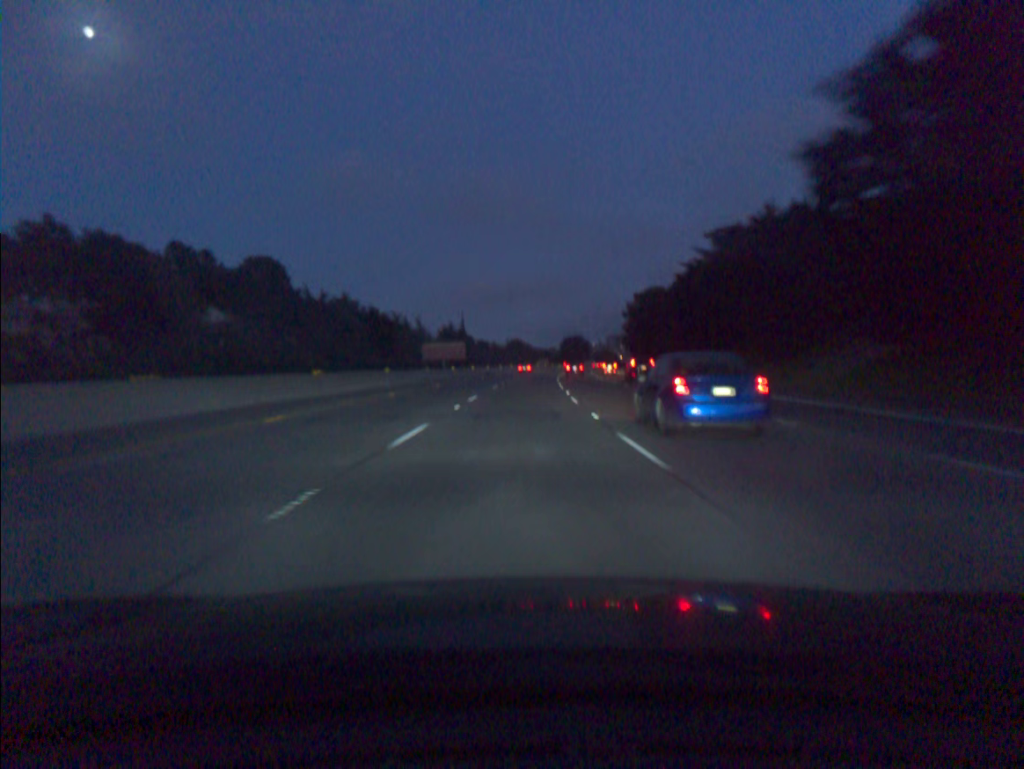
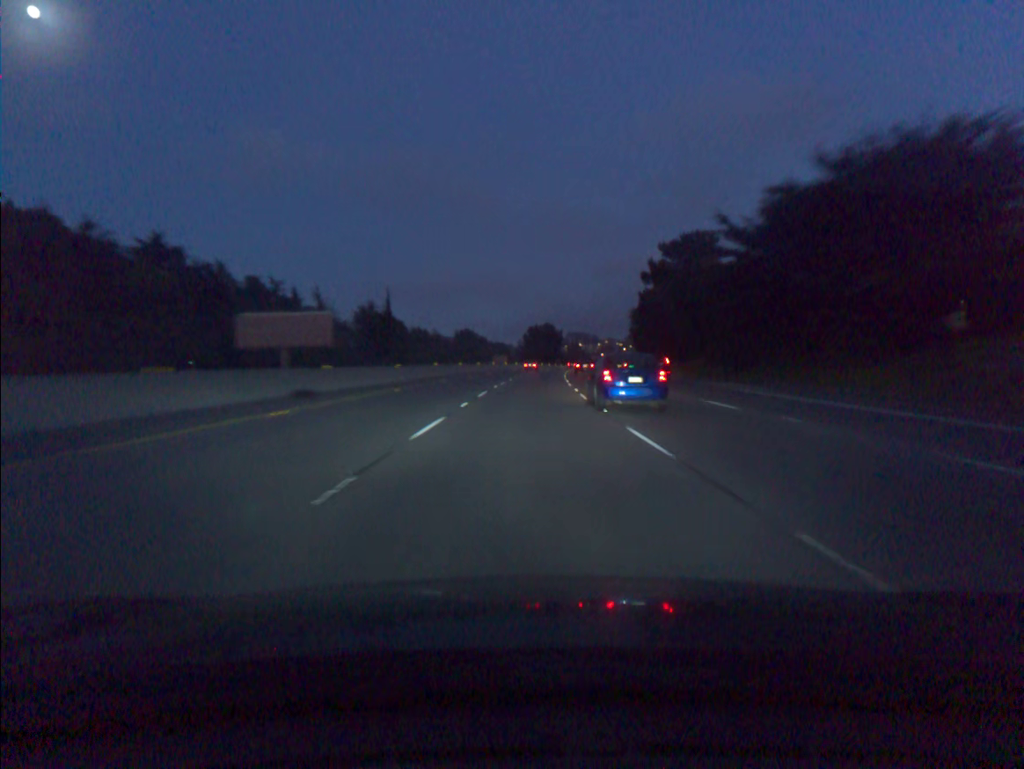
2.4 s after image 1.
(+1.8, +73.0) m; +3°
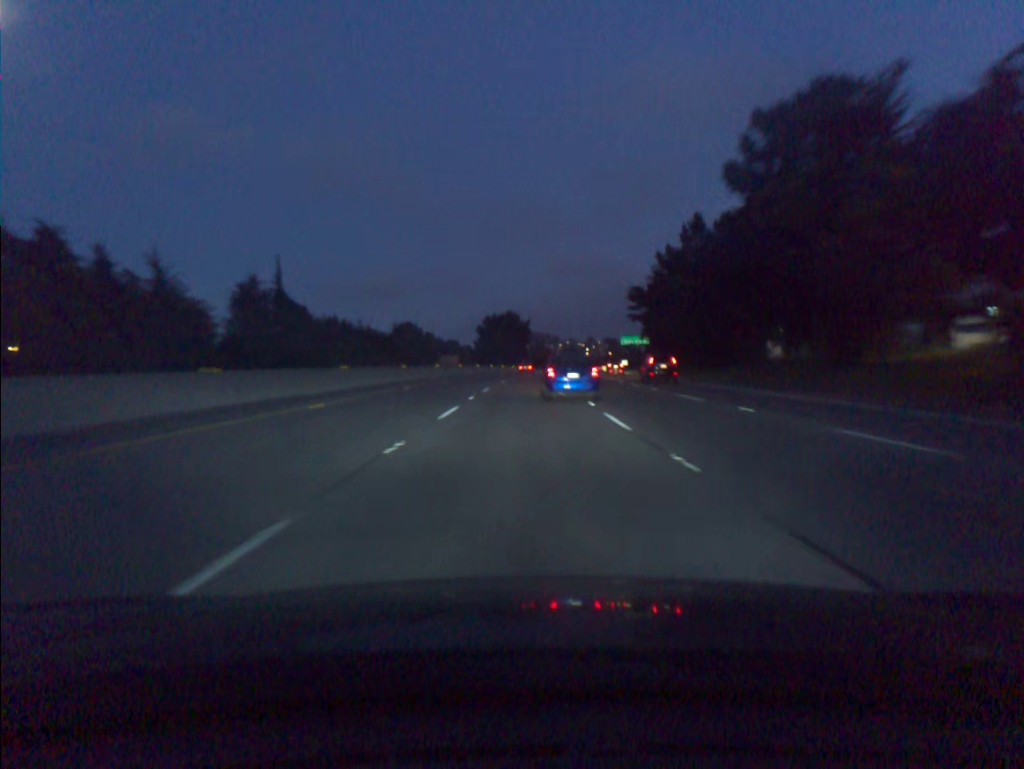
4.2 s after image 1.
(+1.4, +54.7) m; +3°
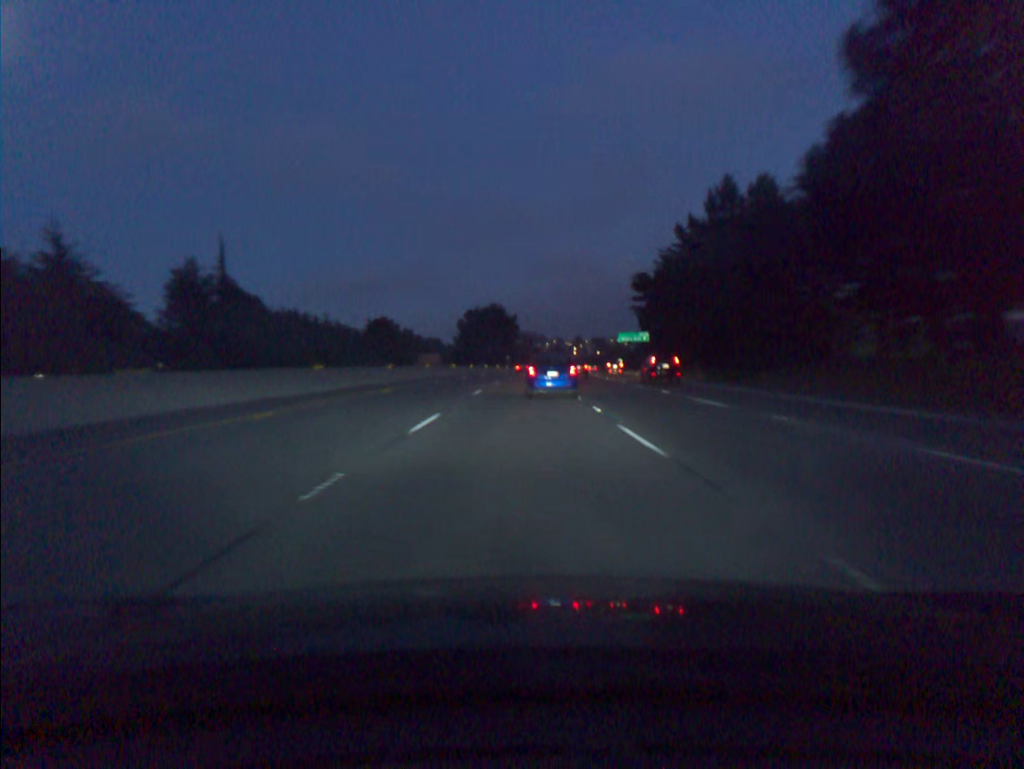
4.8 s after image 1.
(+0.2, +18.2) m; +1°
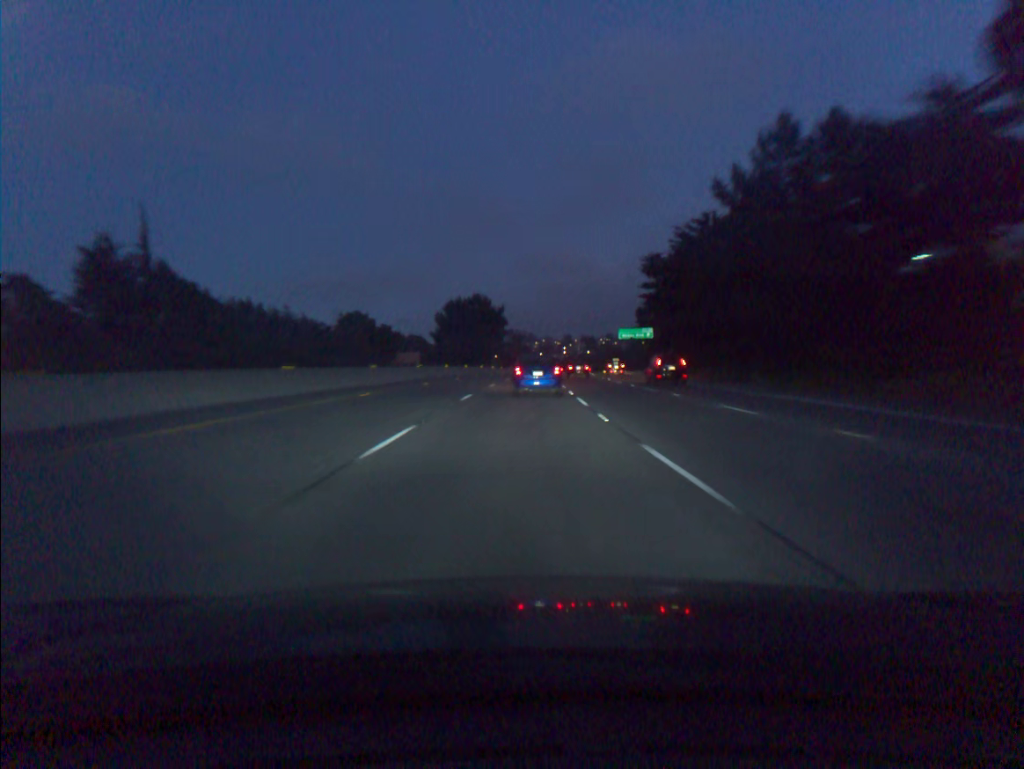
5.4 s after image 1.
(+0.1, +18.2) m; +1°
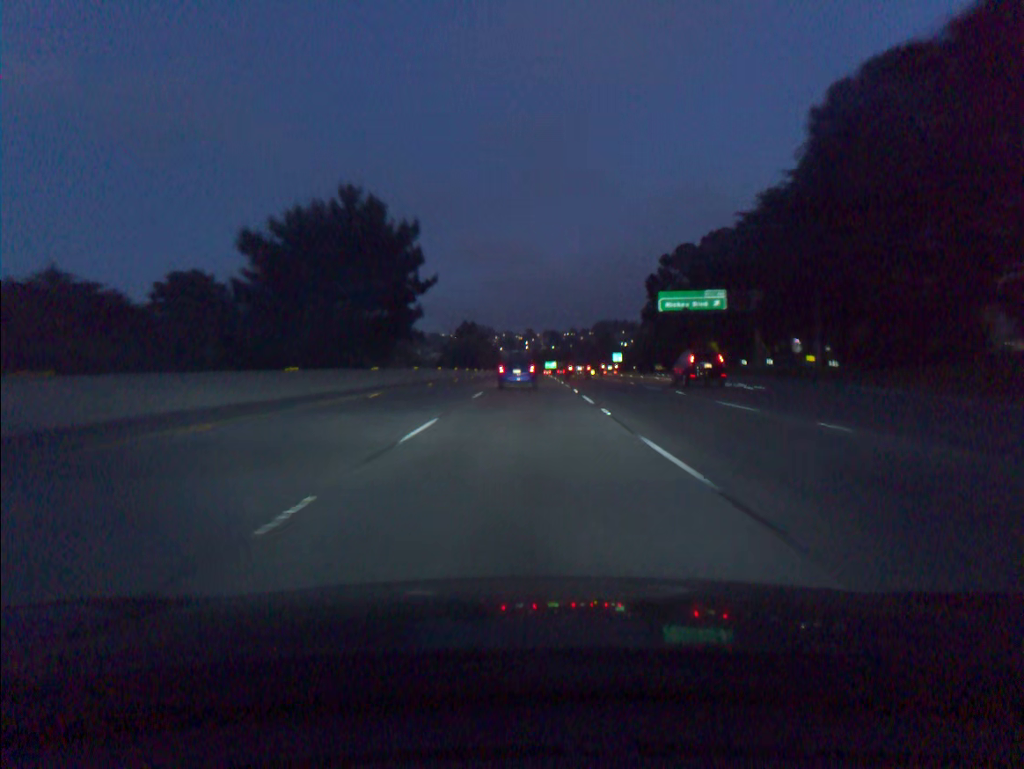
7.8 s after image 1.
(+1.8, +72.4) m; +3°
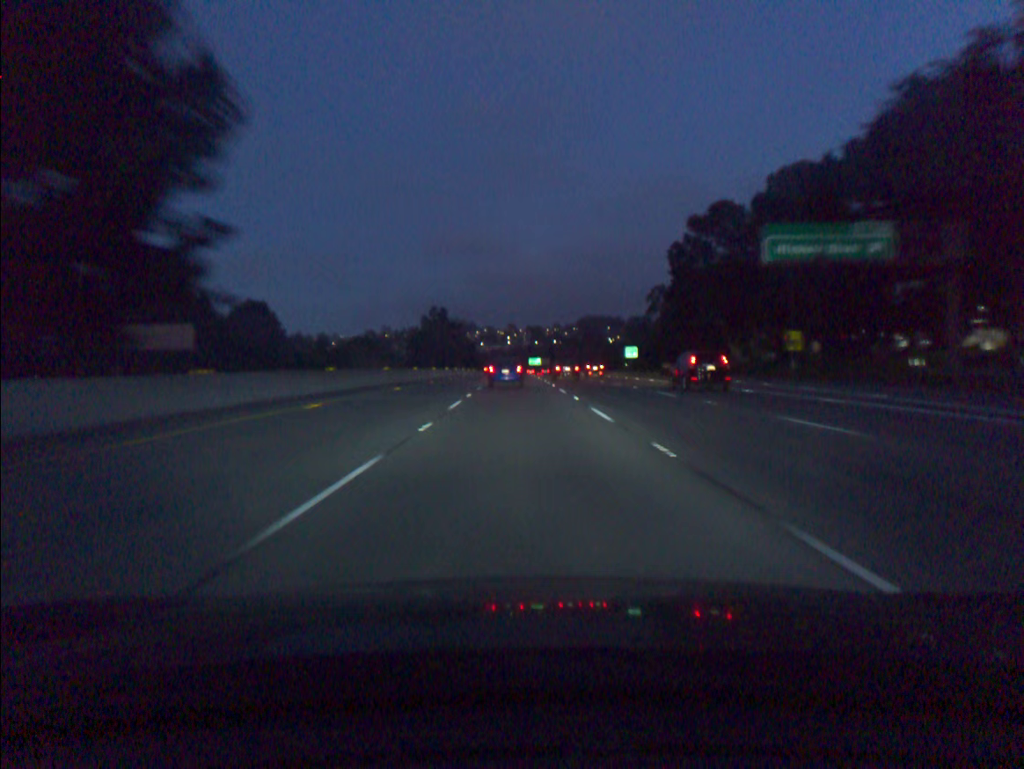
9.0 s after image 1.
(+0.4, +35.8) m; +1°
